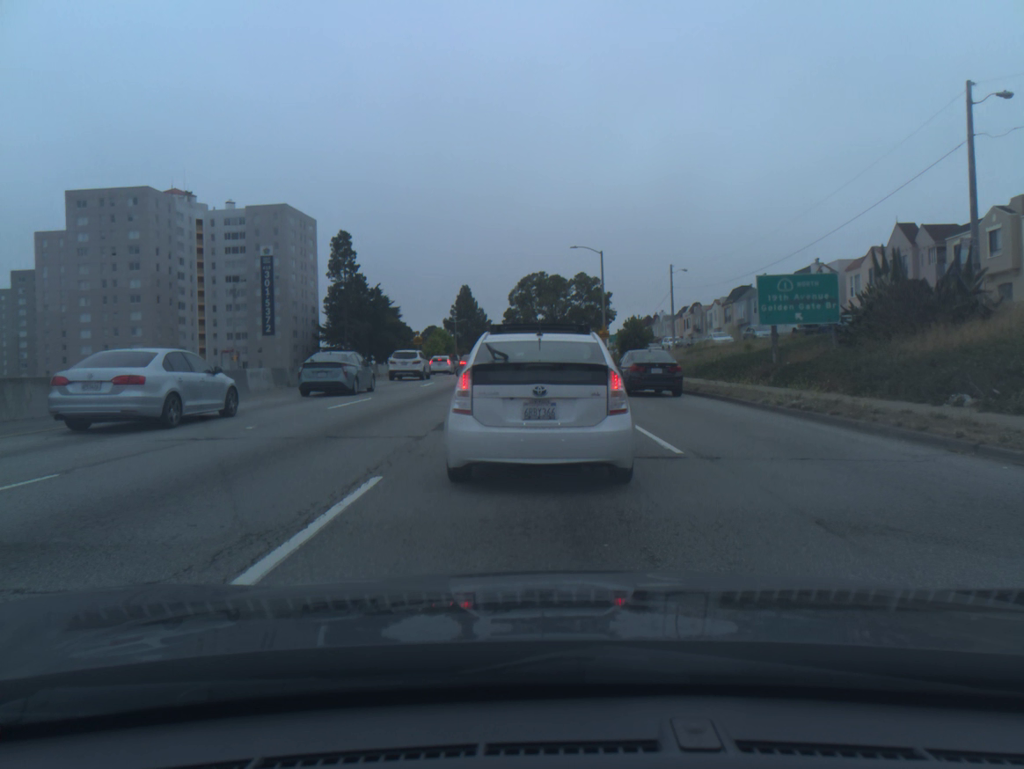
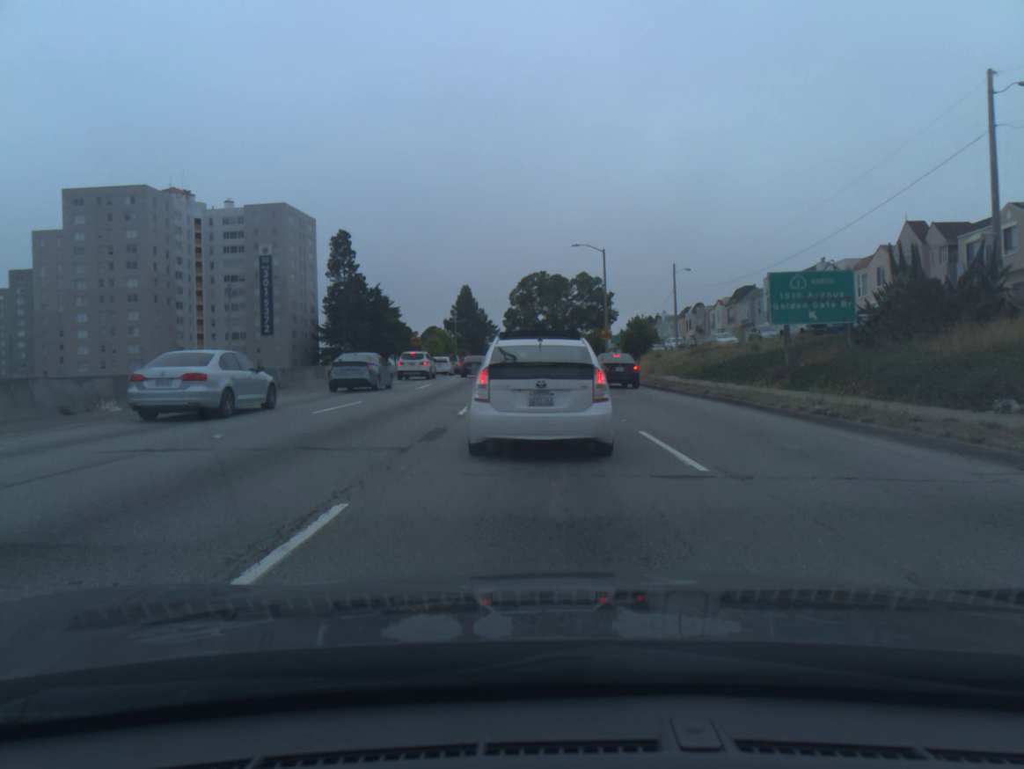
(-0.1, +1.4) m; 0°
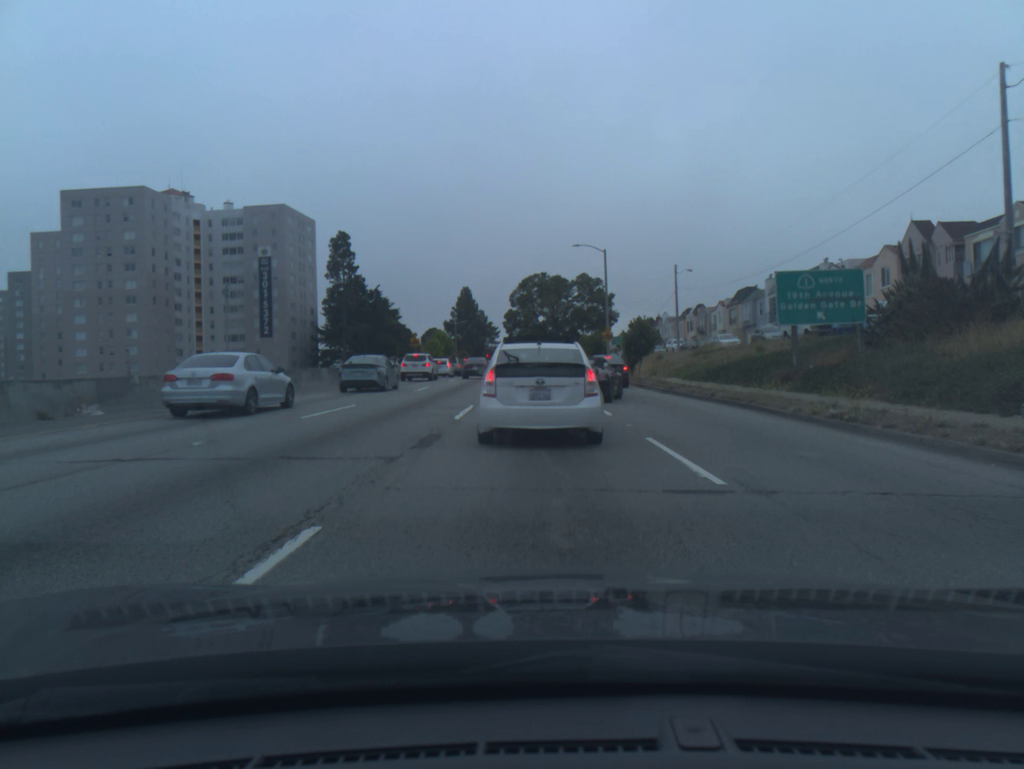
(-0.1, +0.8) m; 0°
